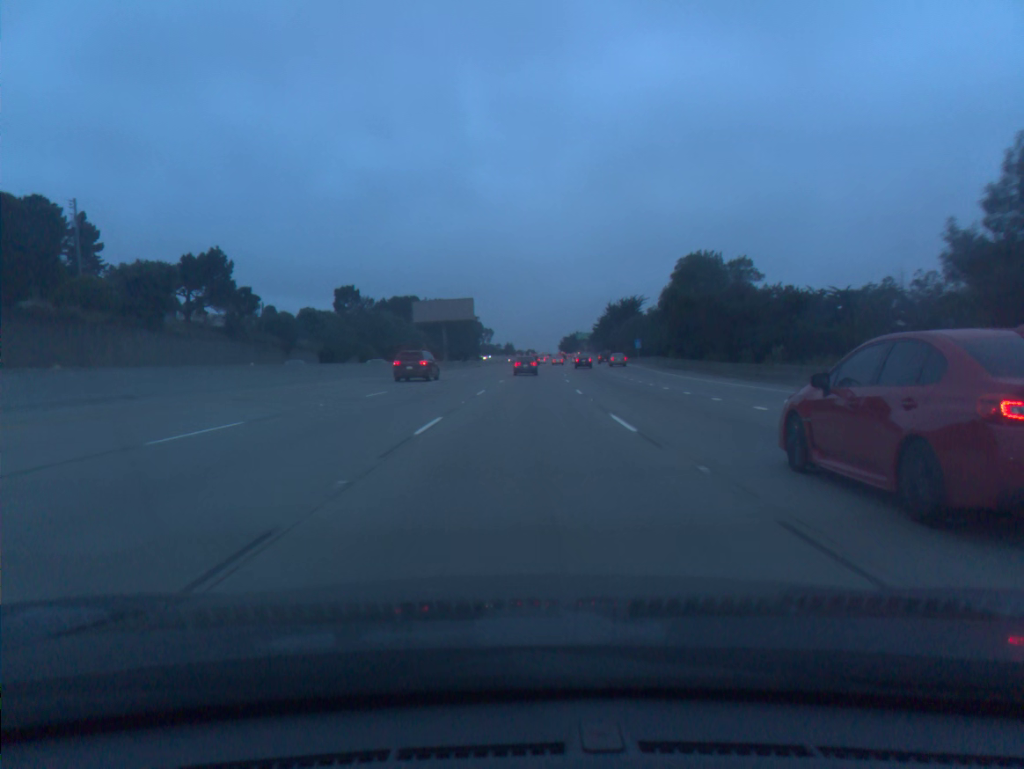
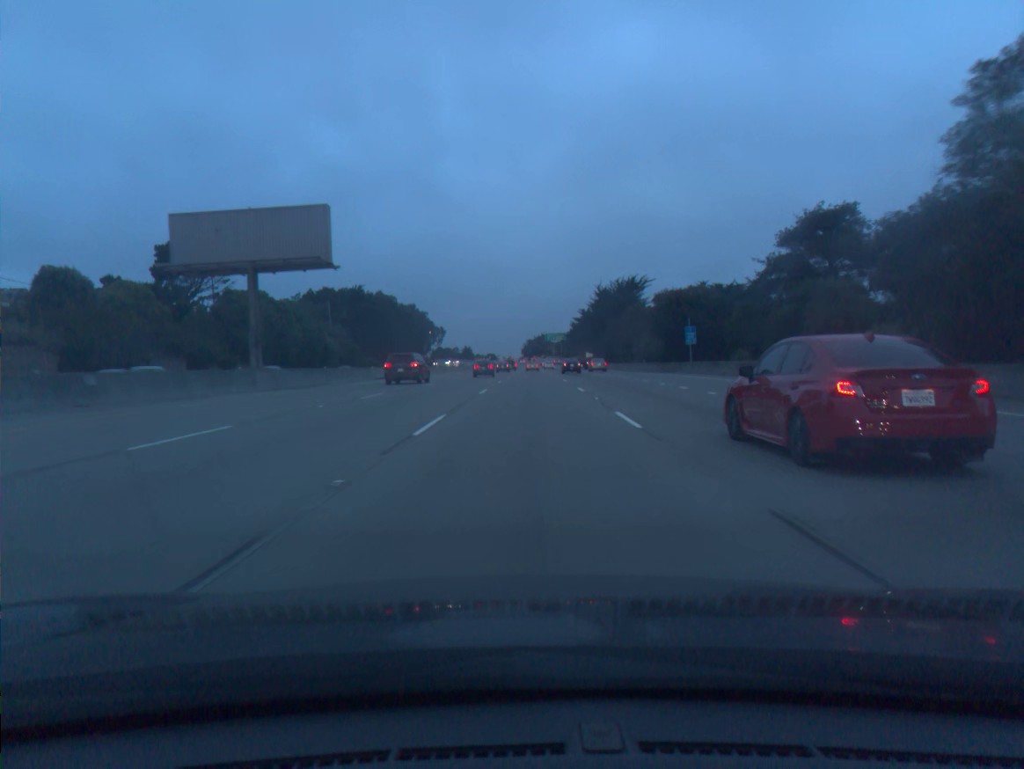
(+1.6, +58.5) m; +3°
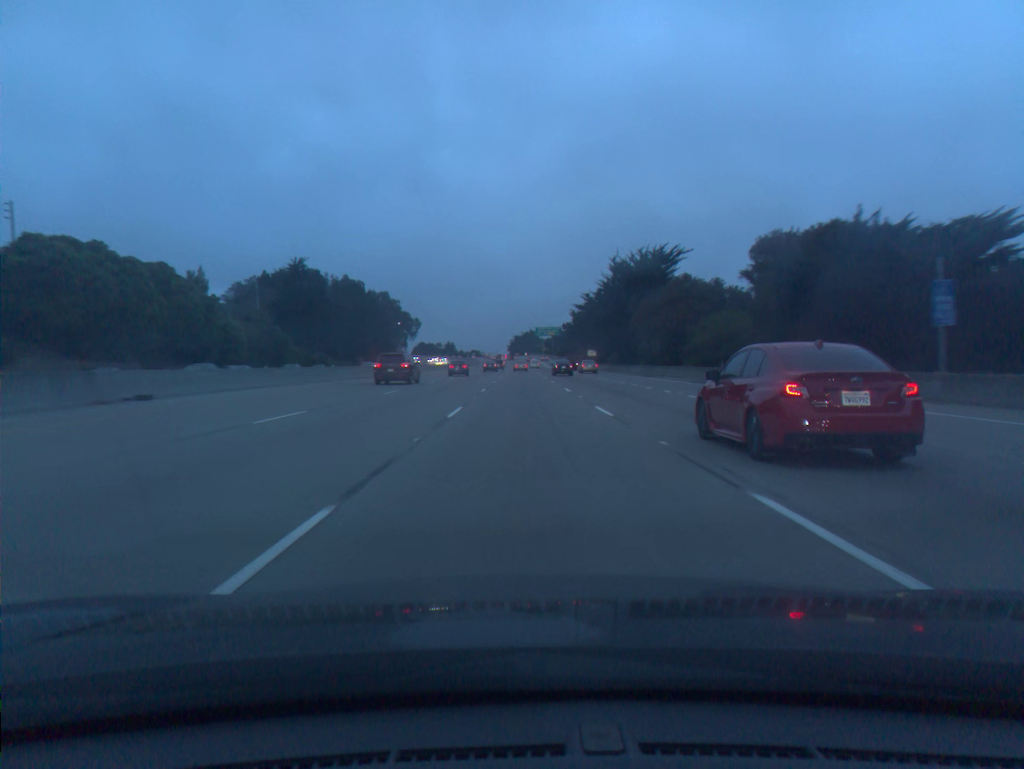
(+0.4, +39.1) m; +1°
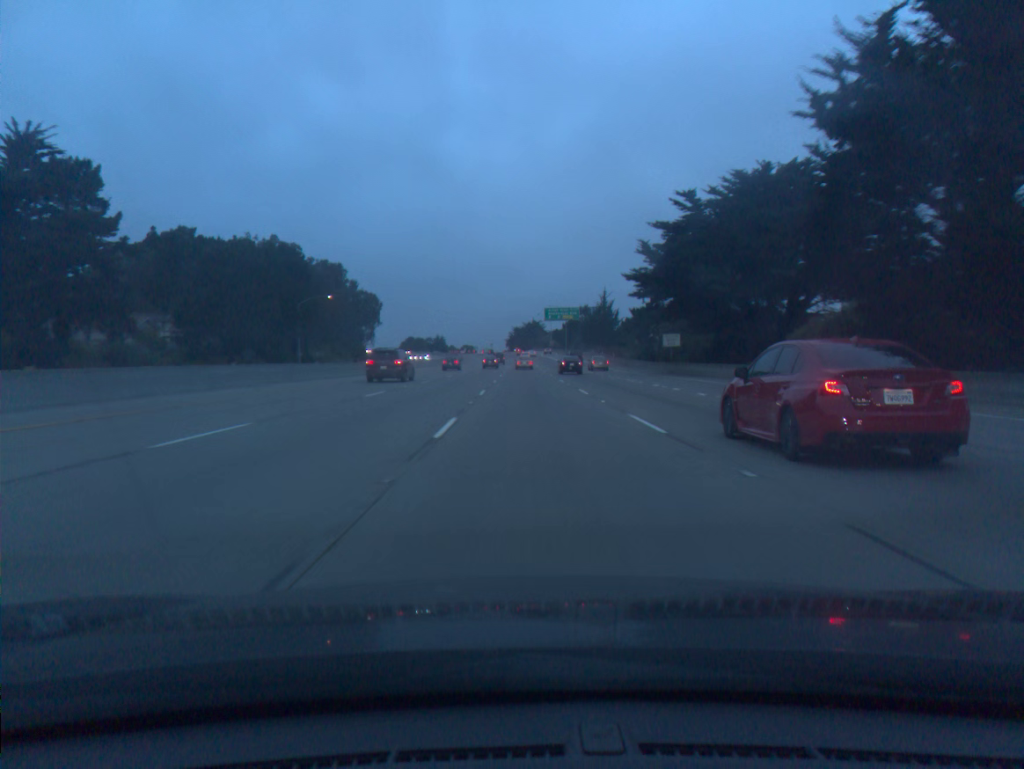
(-0.1, +77.8) m; 0°
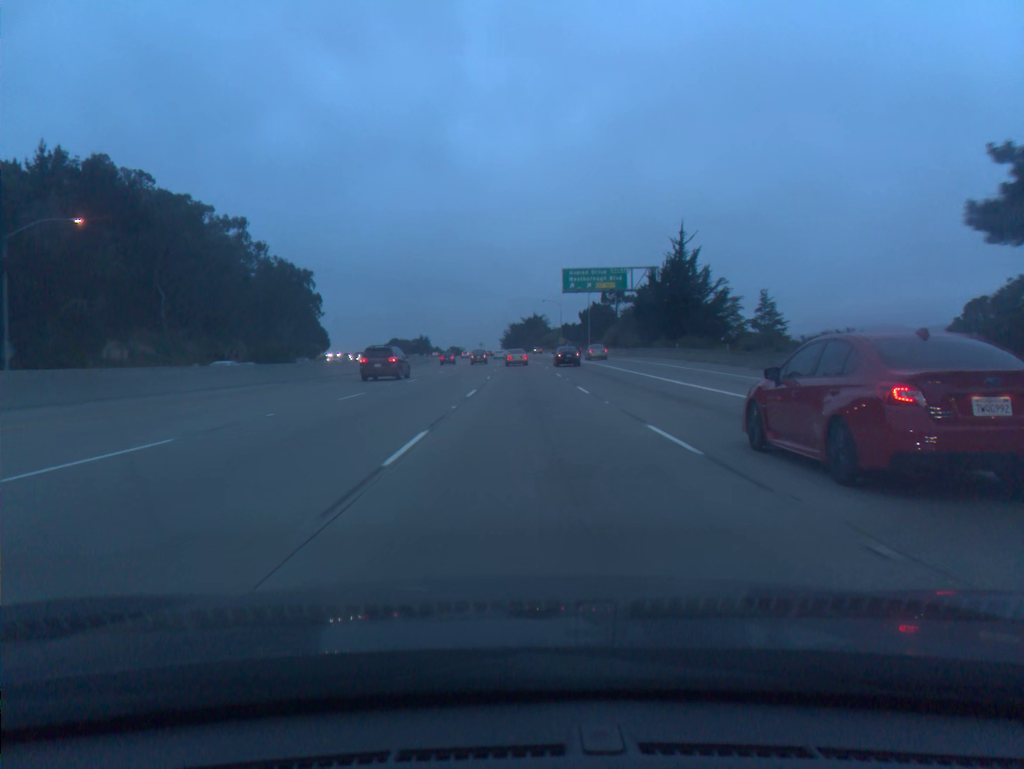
(+0.2, +76.1) m; 0°
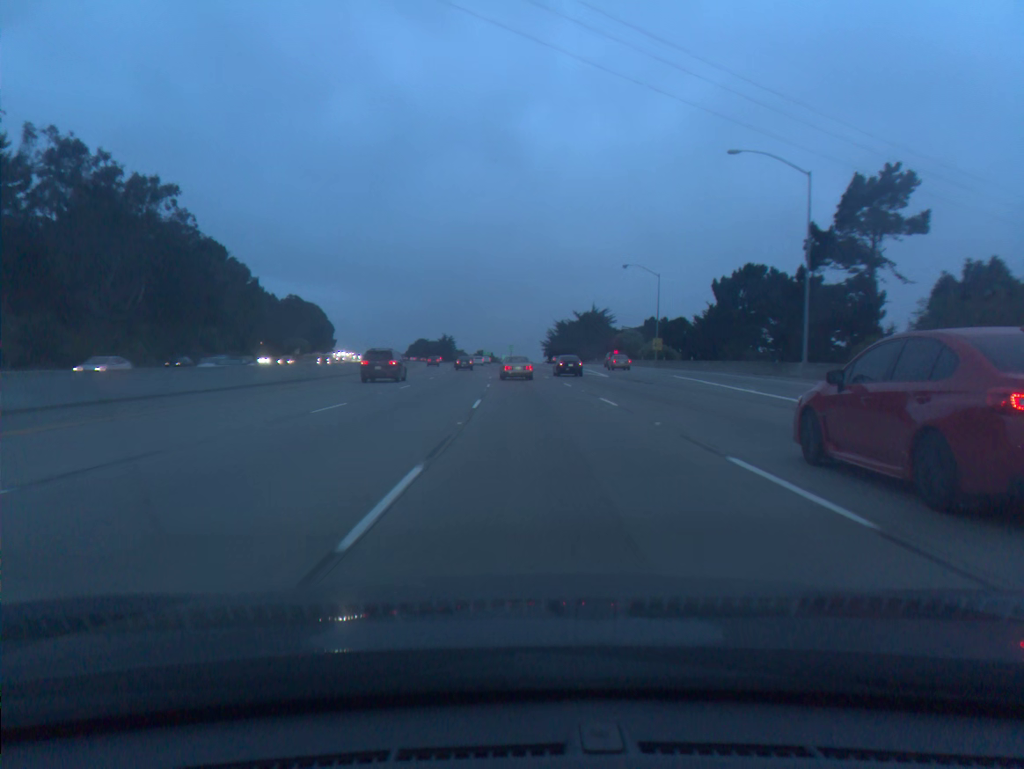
(-1.1, +91.7) m; -3°
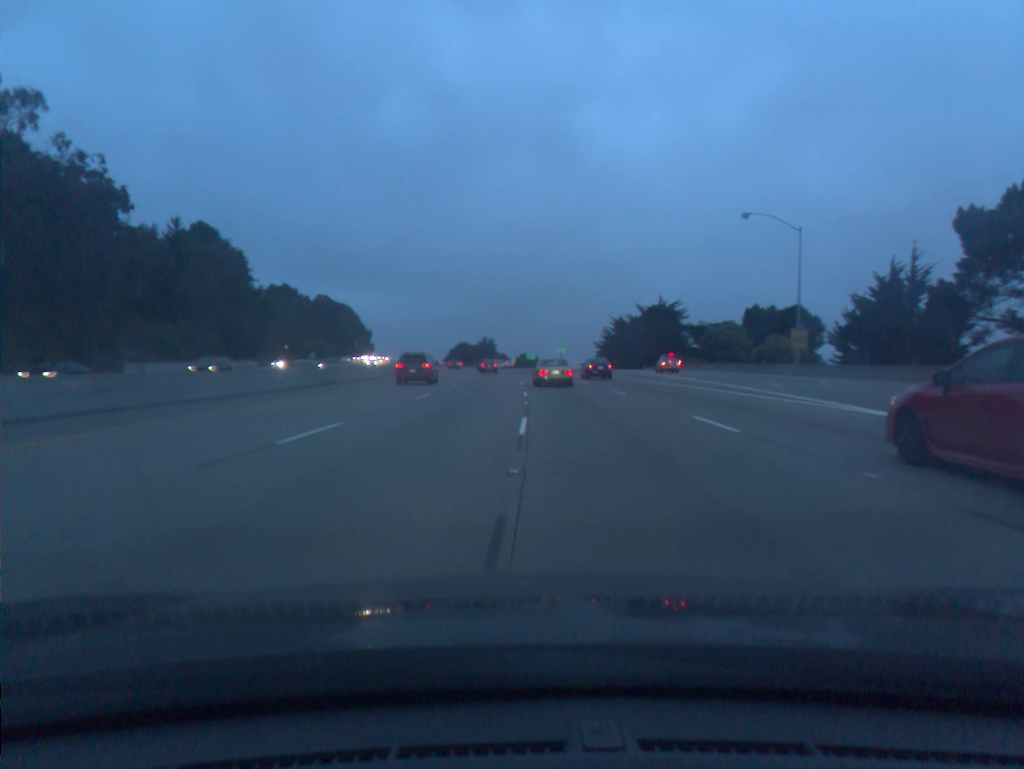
(-1.0, +35.9) m; -3°
